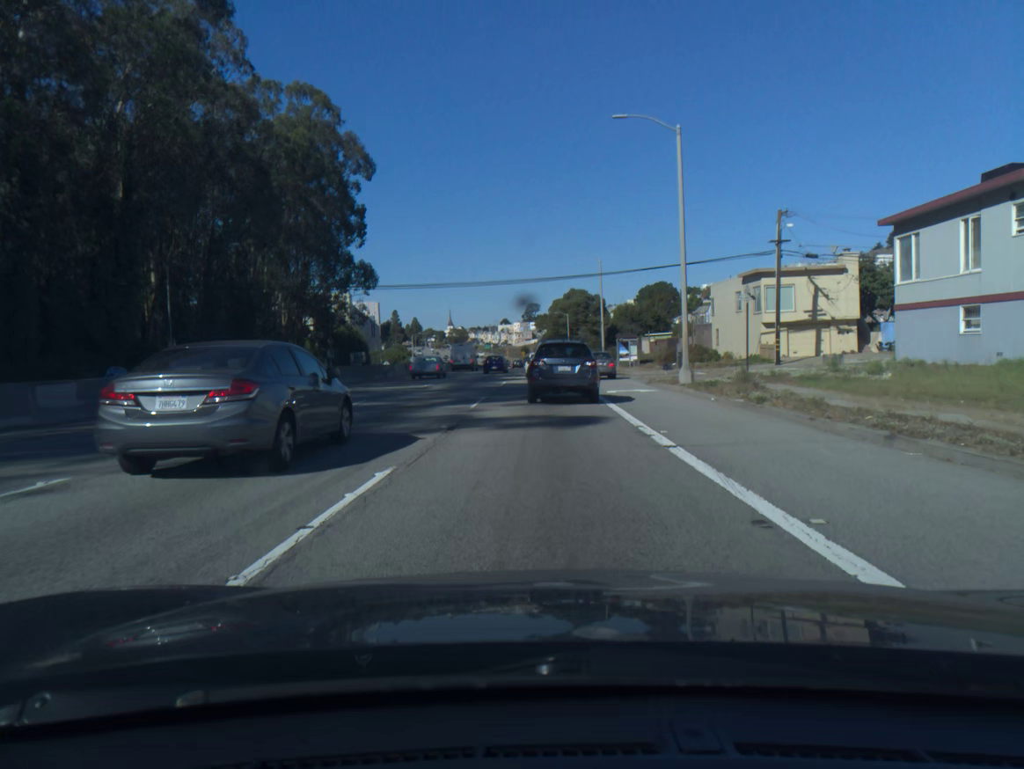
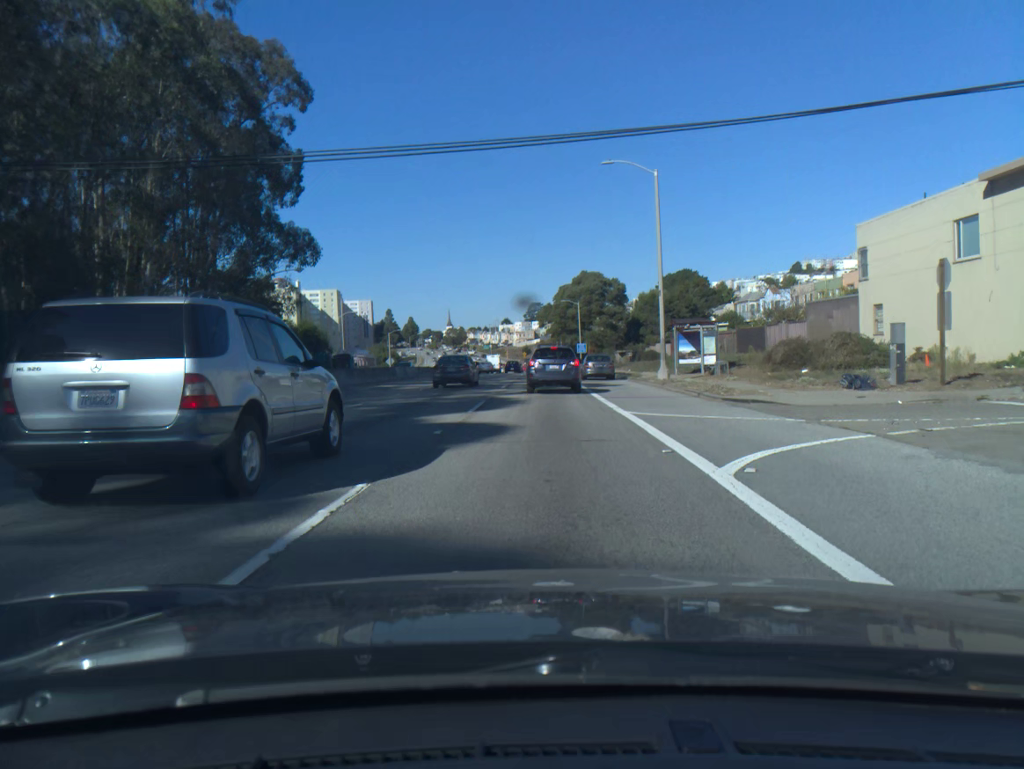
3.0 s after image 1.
(-0.1, +30.2) m; 0°
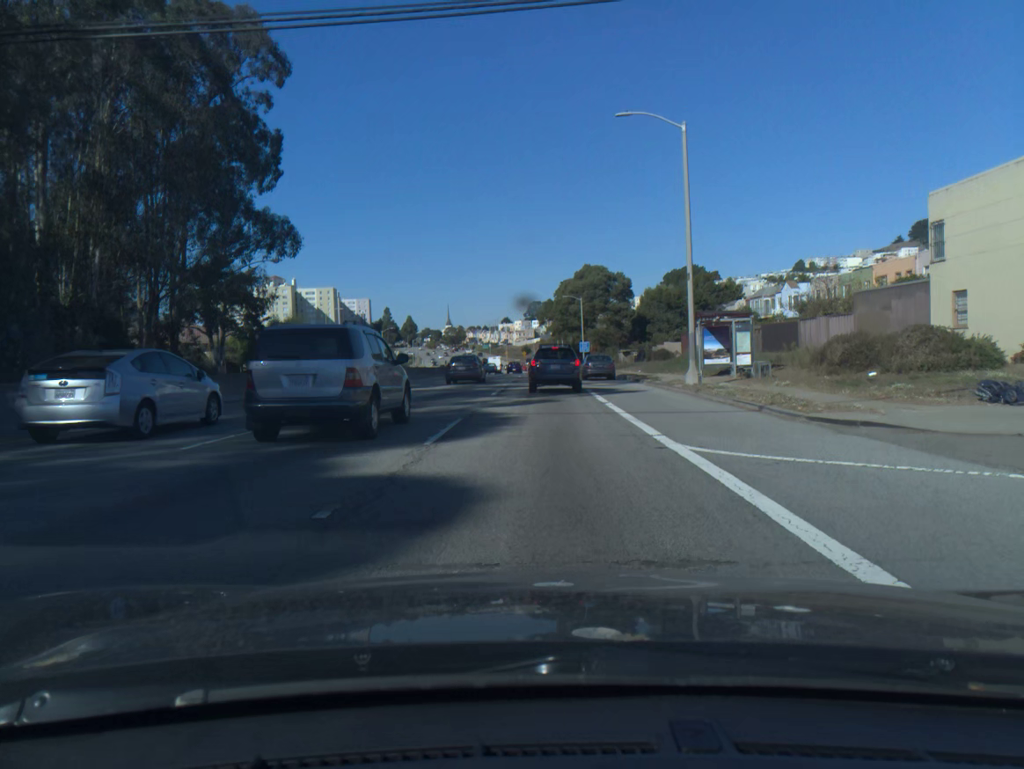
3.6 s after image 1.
(0.0, +6.5) m; 0°
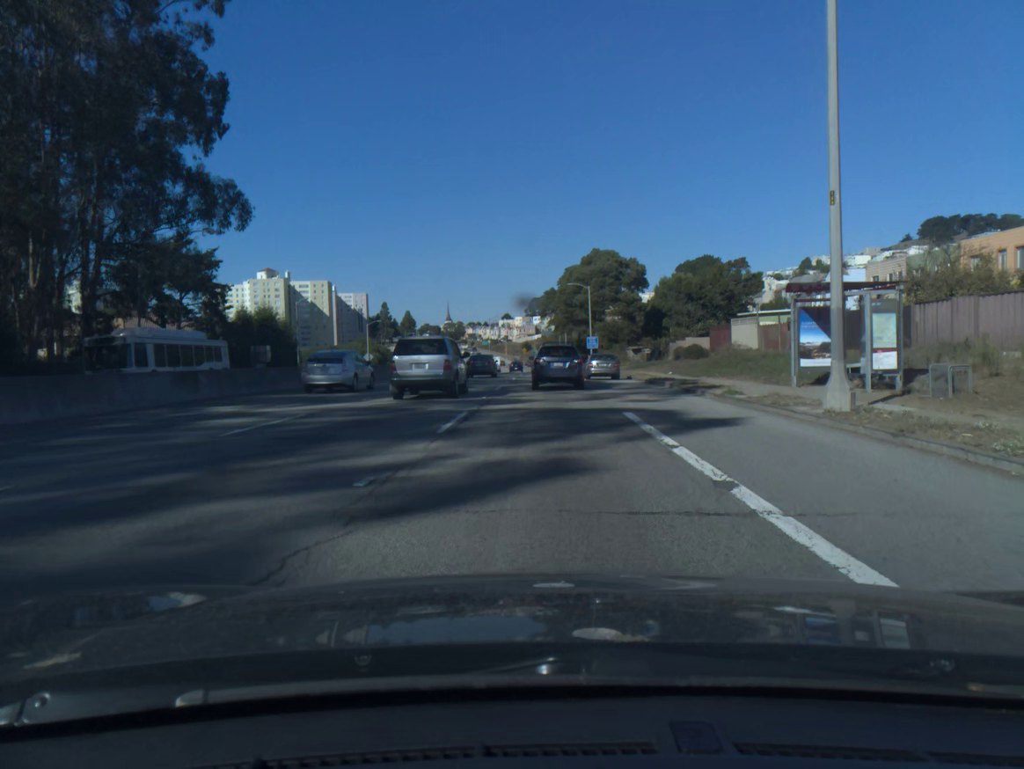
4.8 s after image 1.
(0.0, +13.5) m; 0°
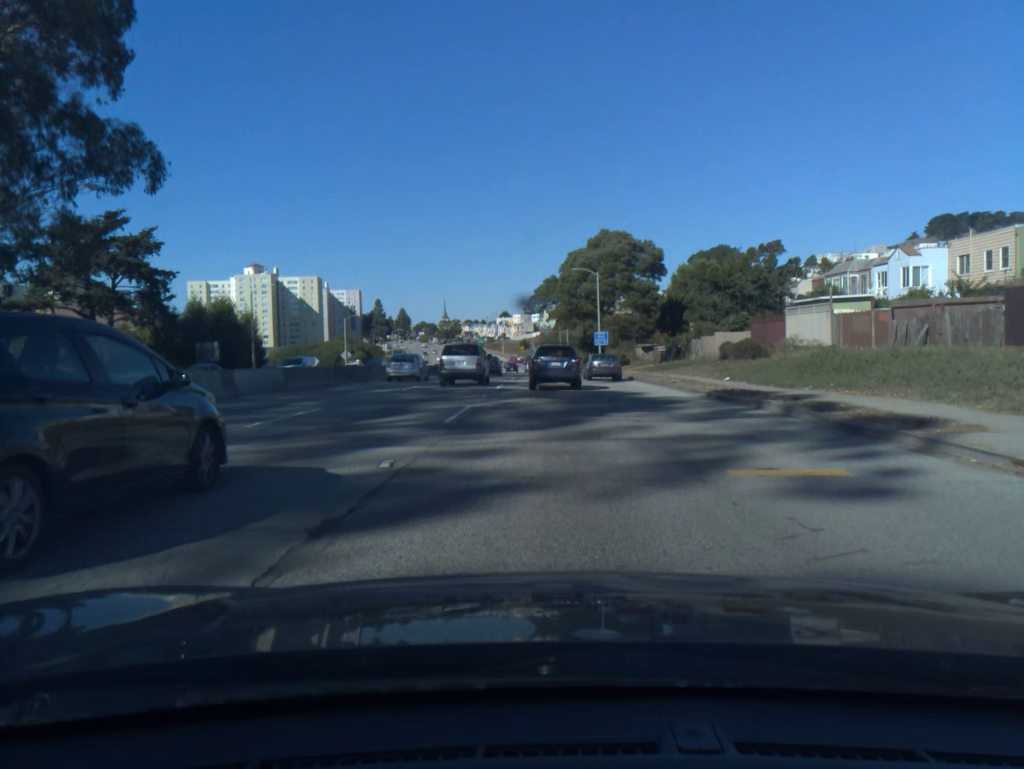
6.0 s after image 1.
(0.0, +13.8) m; 0°
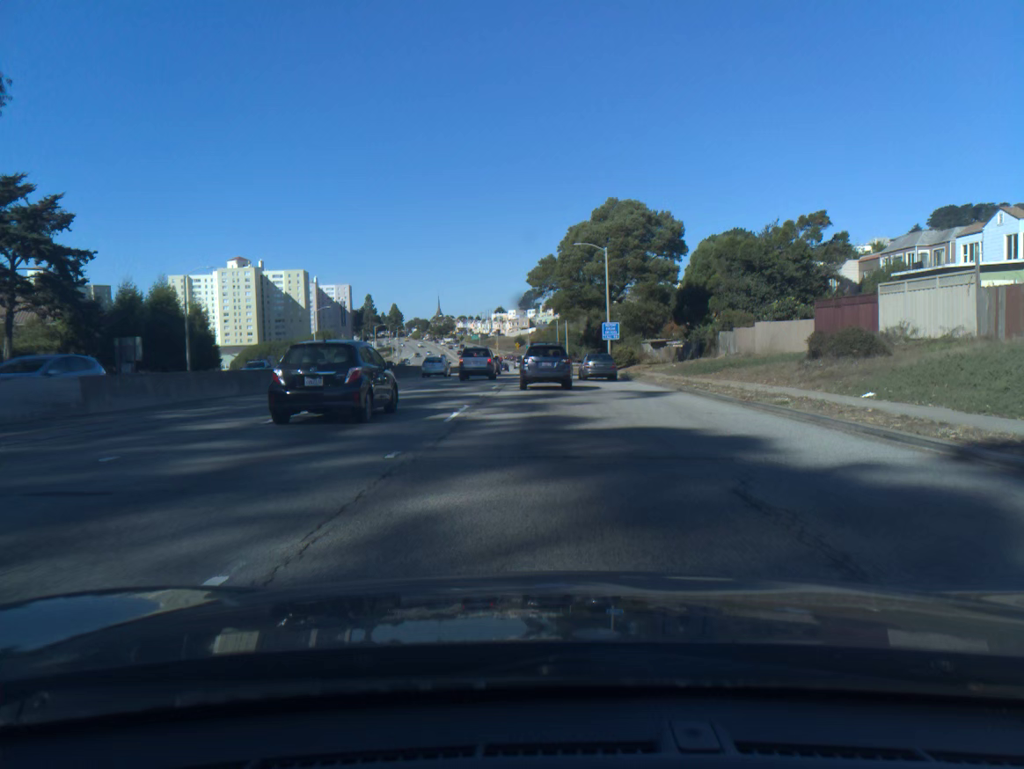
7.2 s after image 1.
(+0.1, +13.7) m; 0°
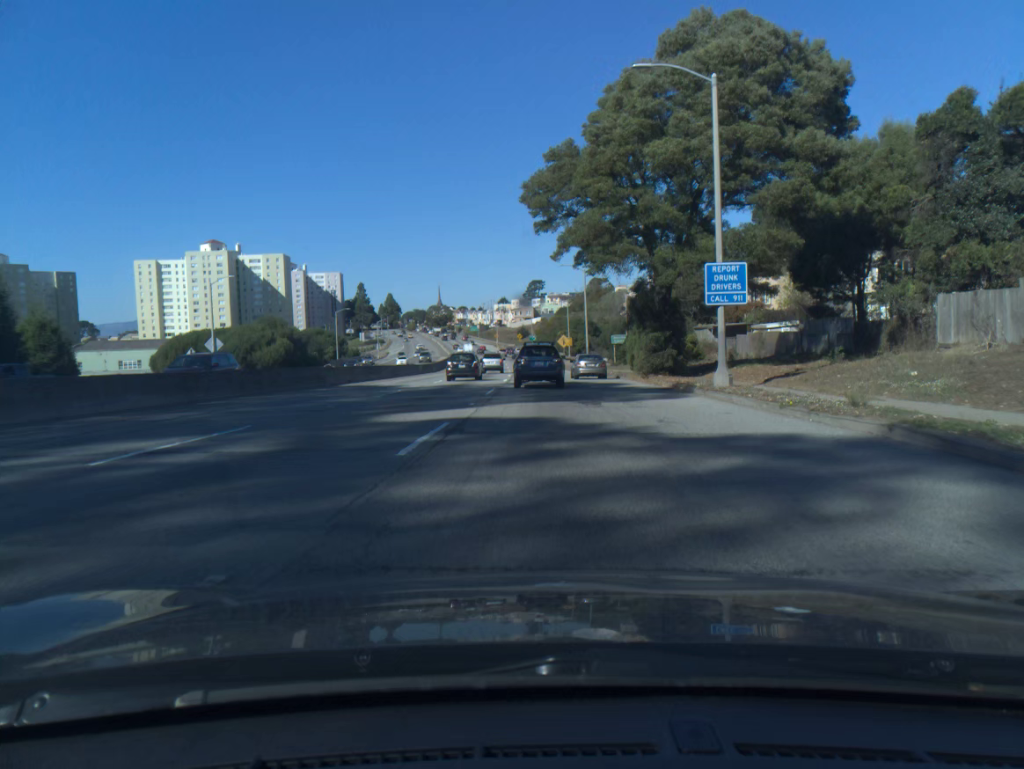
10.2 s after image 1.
(-0.2, +34.6) m; -1°
